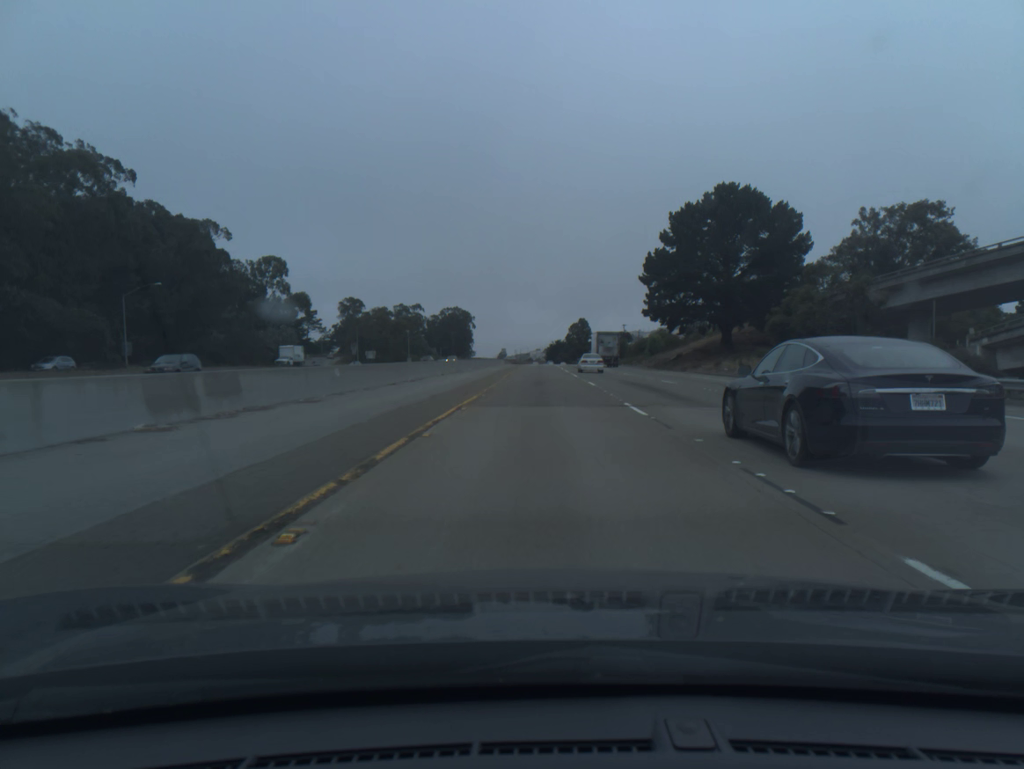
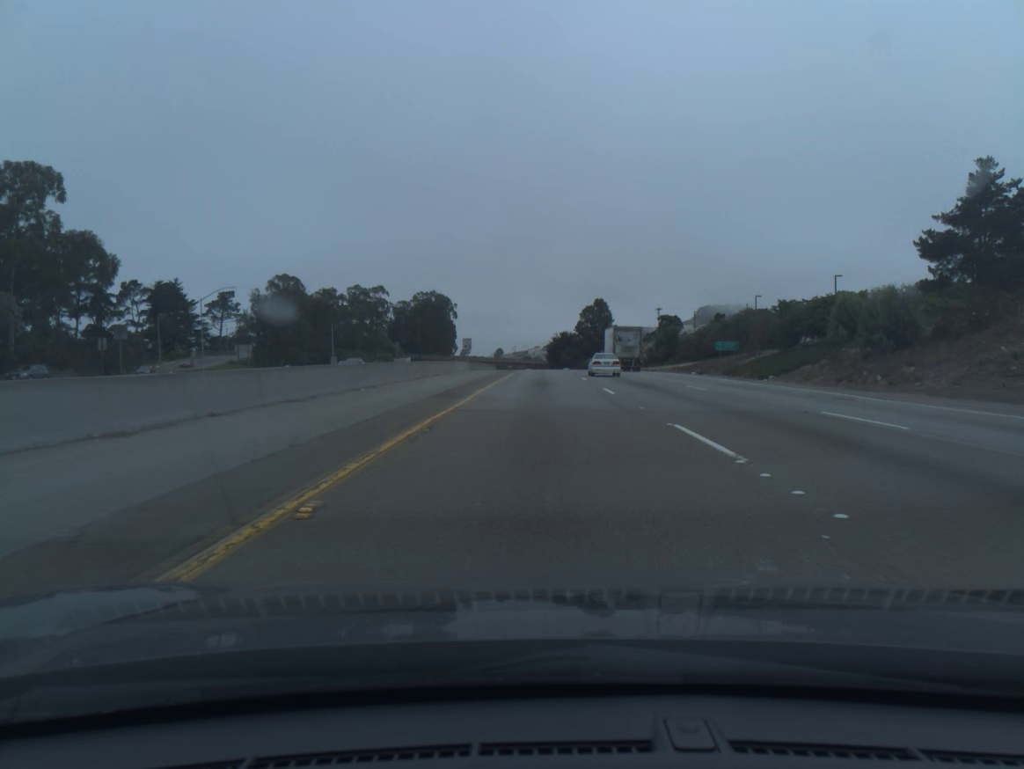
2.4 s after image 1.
(+0.1, +81.1) m; 0°
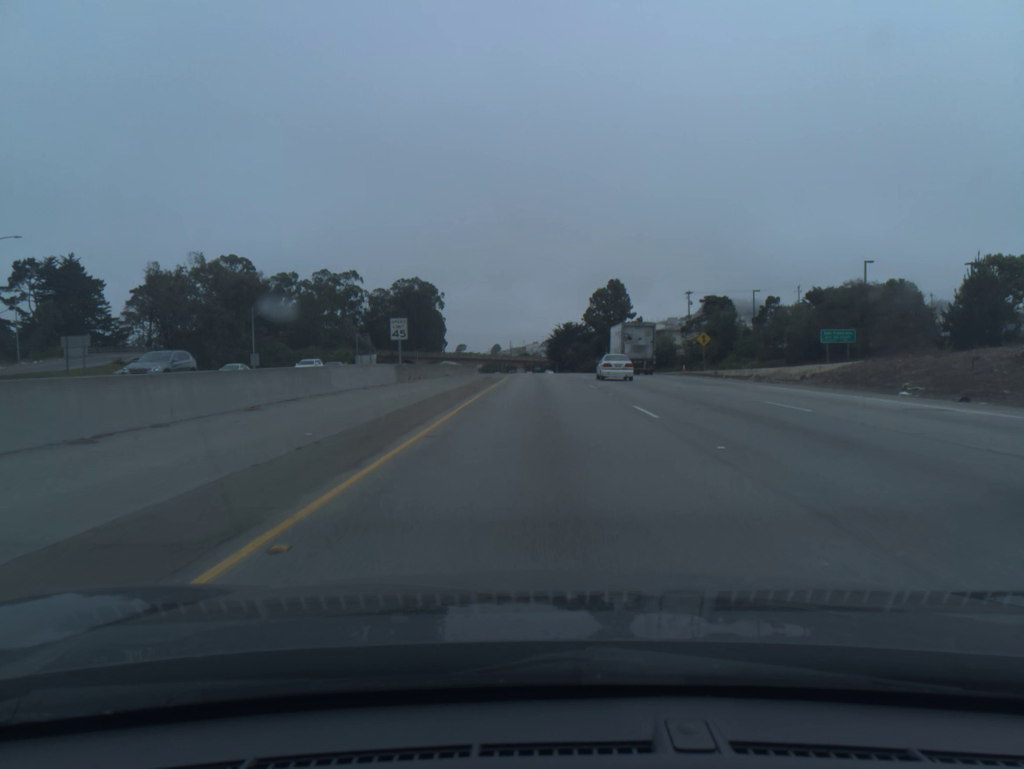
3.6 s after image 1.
(0.0, +39.1) m; 0°
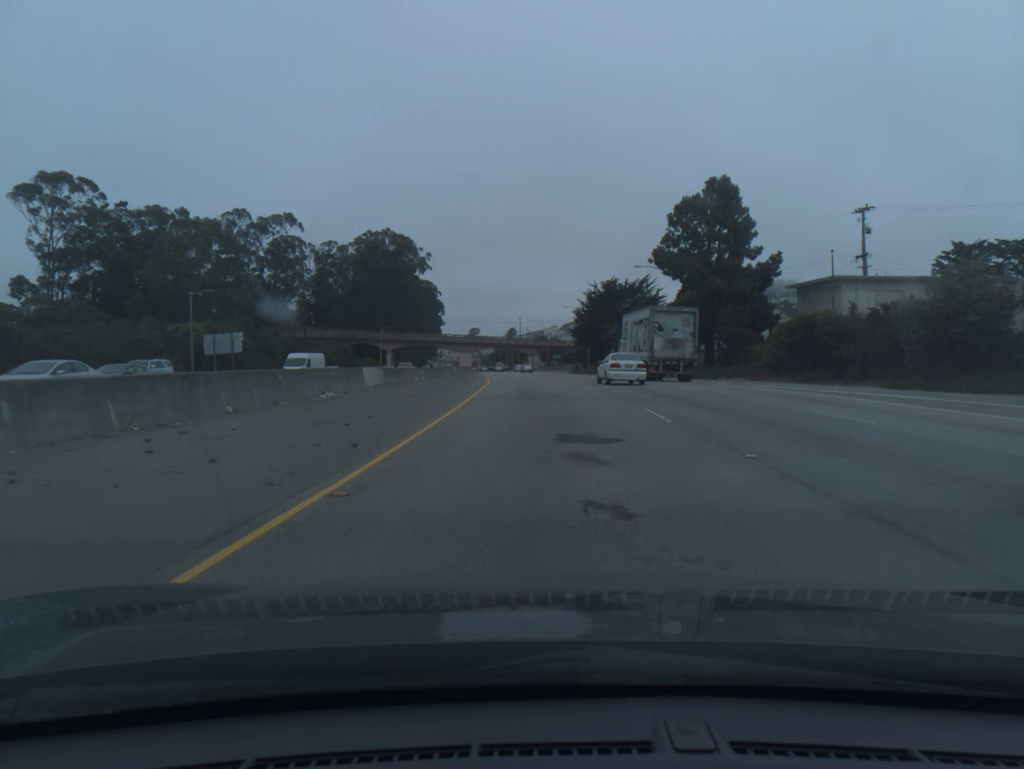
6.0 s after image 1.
(-0.2, +75.6) m; -1°
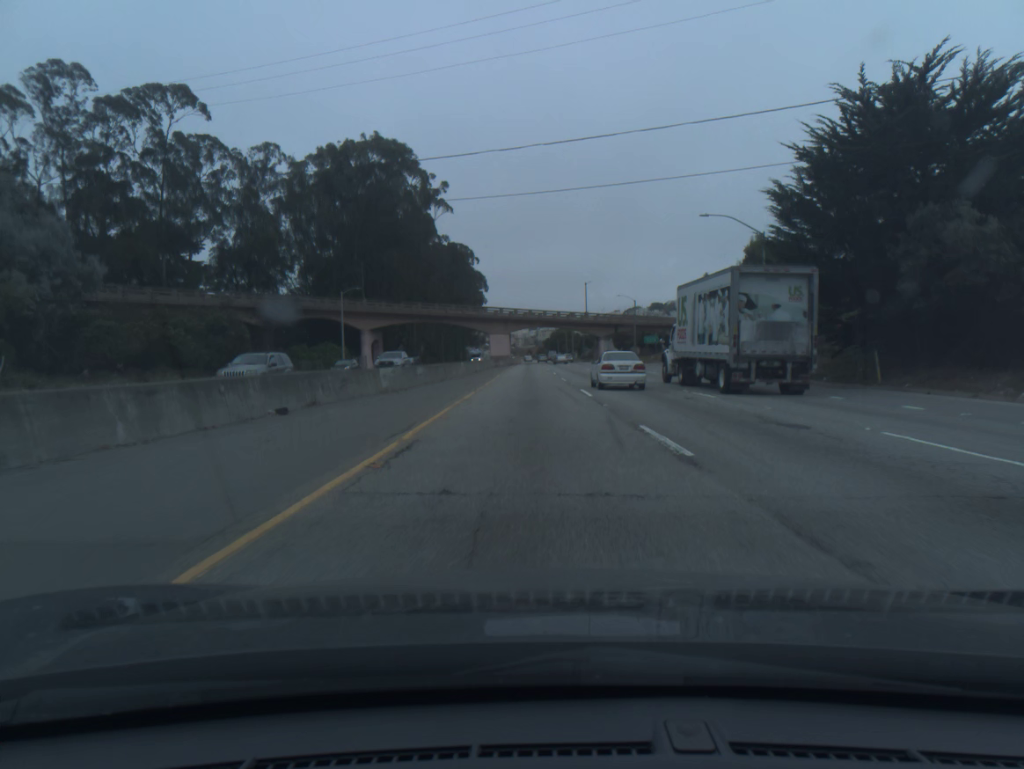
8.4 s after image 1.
(-3.0, +72.7) m; -4°
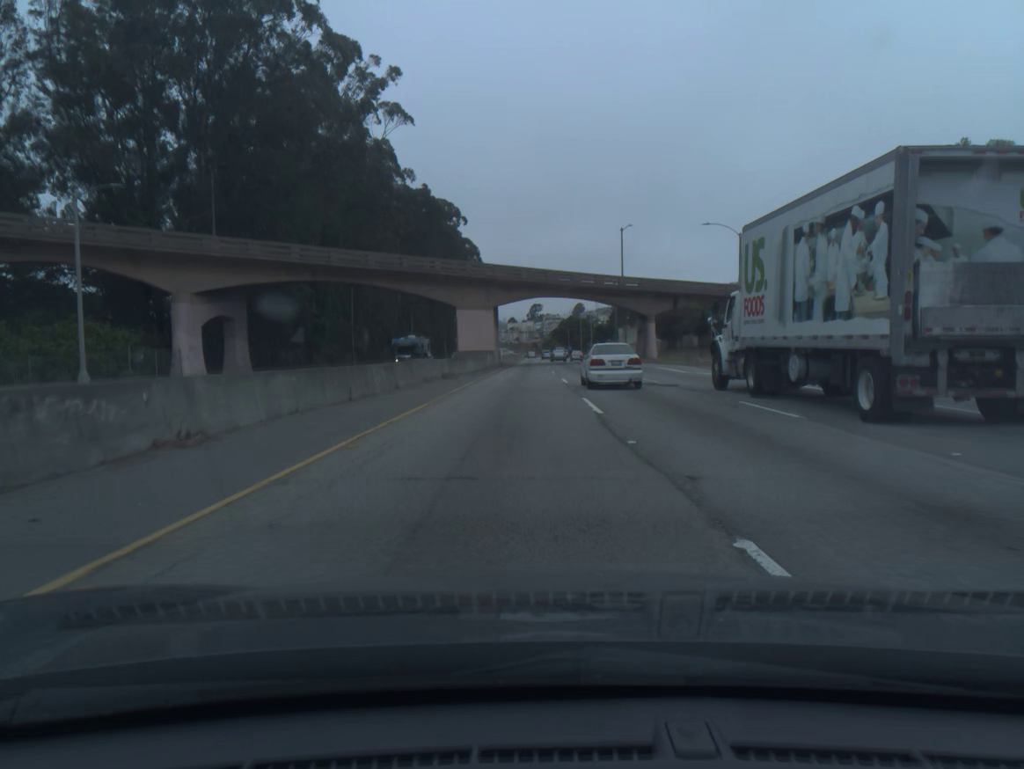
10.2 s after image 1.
(-0.2, +53.0) m; -1°
